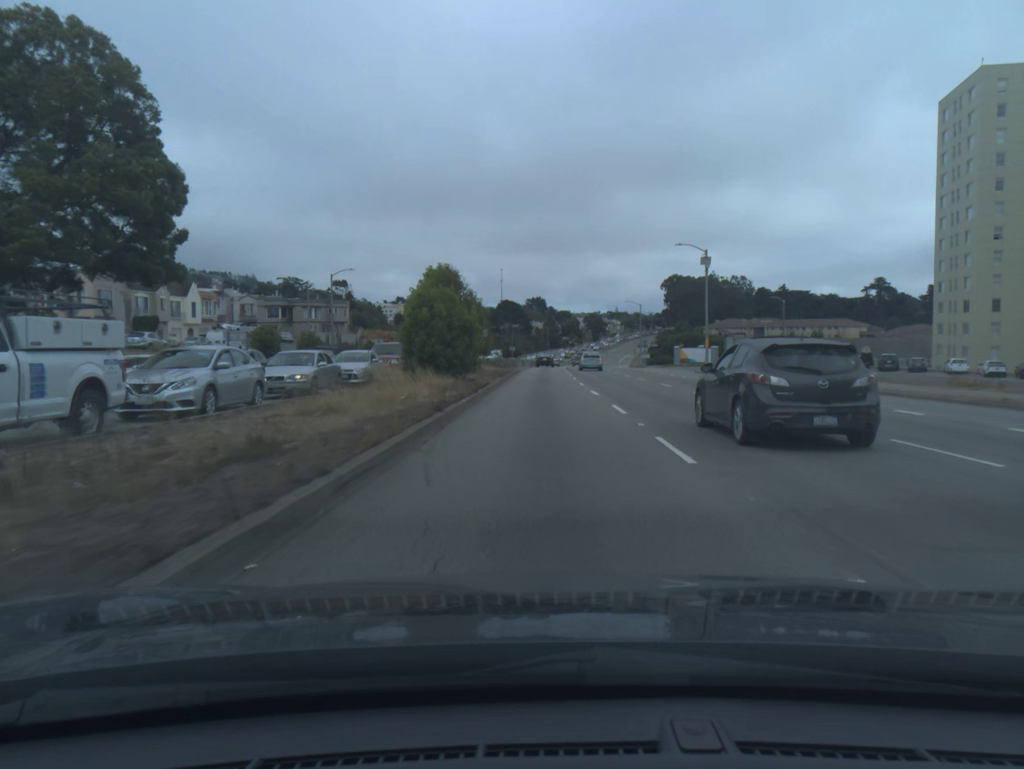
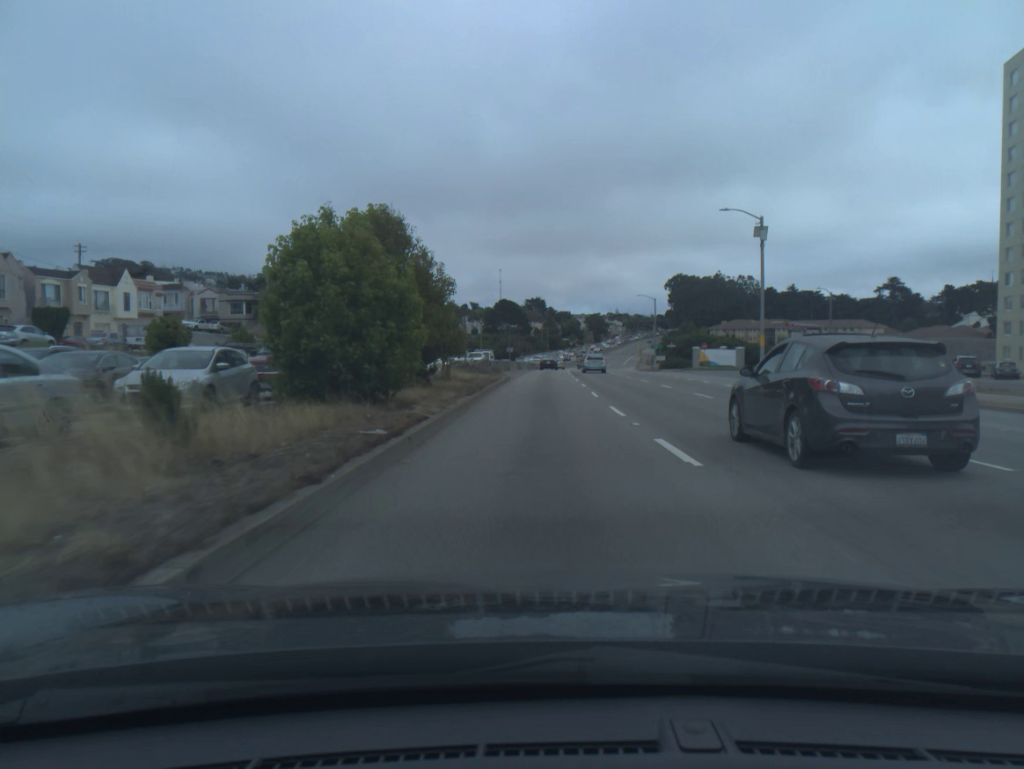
(0.0, +15.0) m; 0°
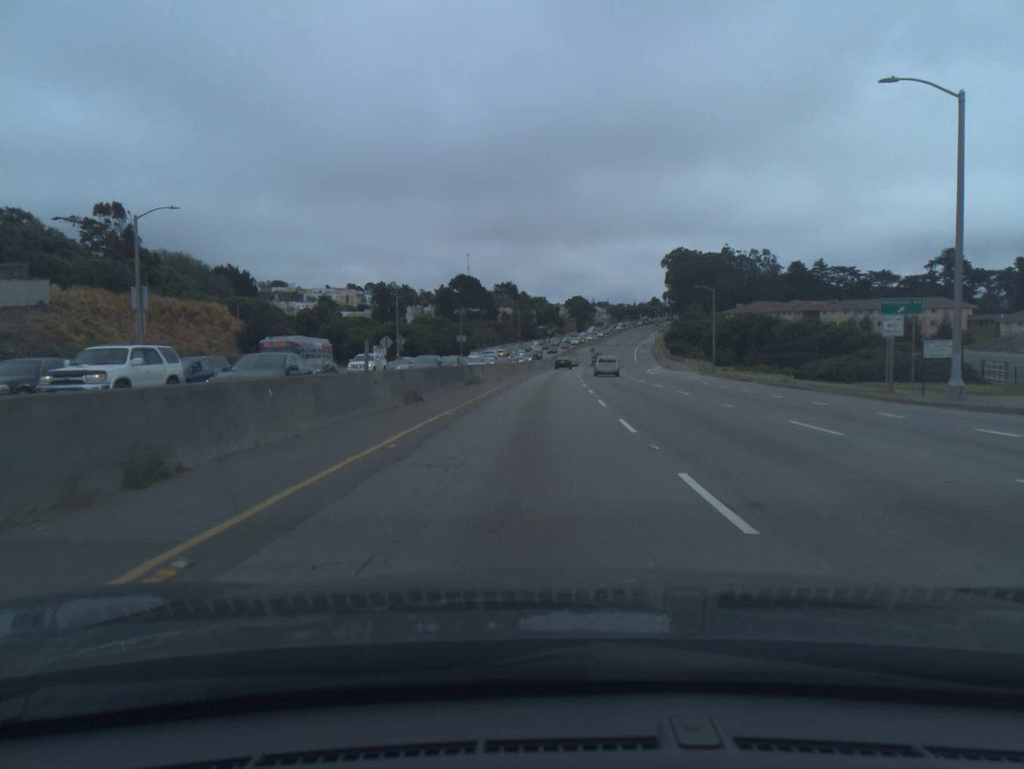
(+1.0, +76.9) m; +2°
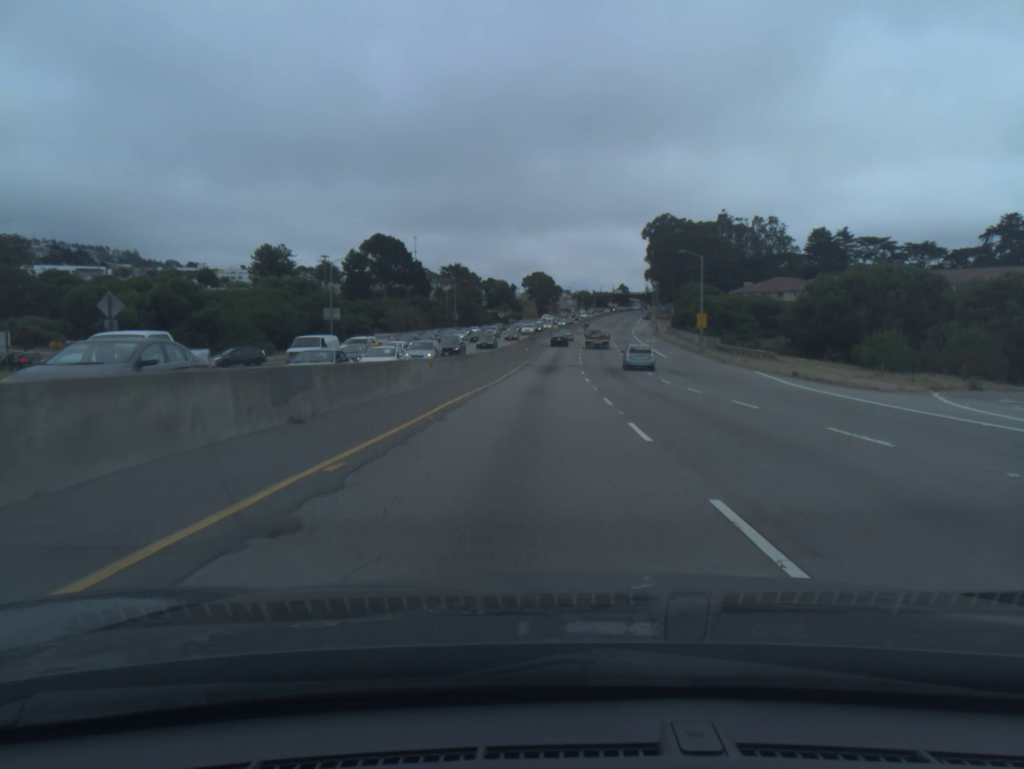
(+1.9, +68.6) m; +3°
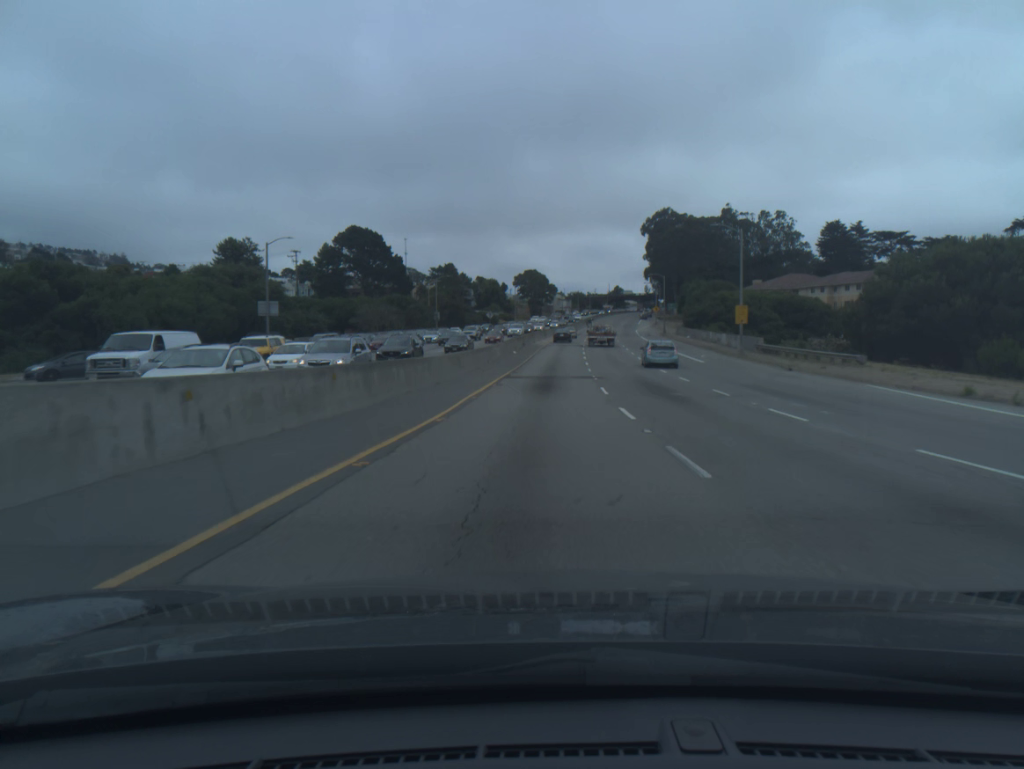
(+0.1, +17.9) m; 0°
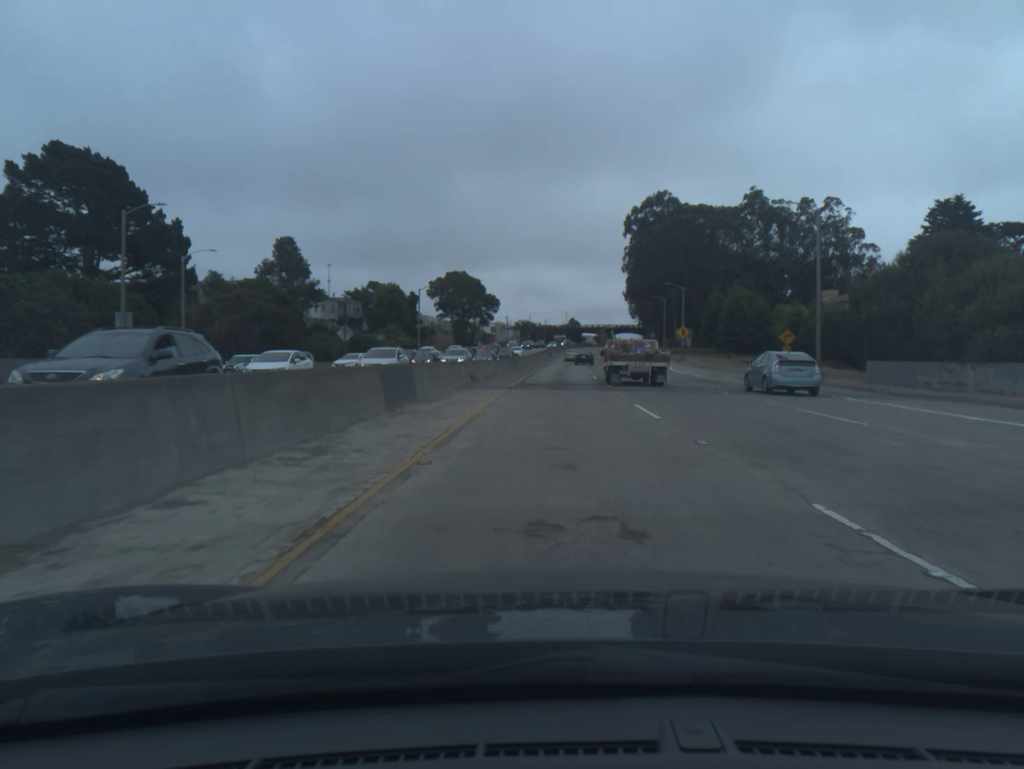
(+2.5, +87.9) m; +4°
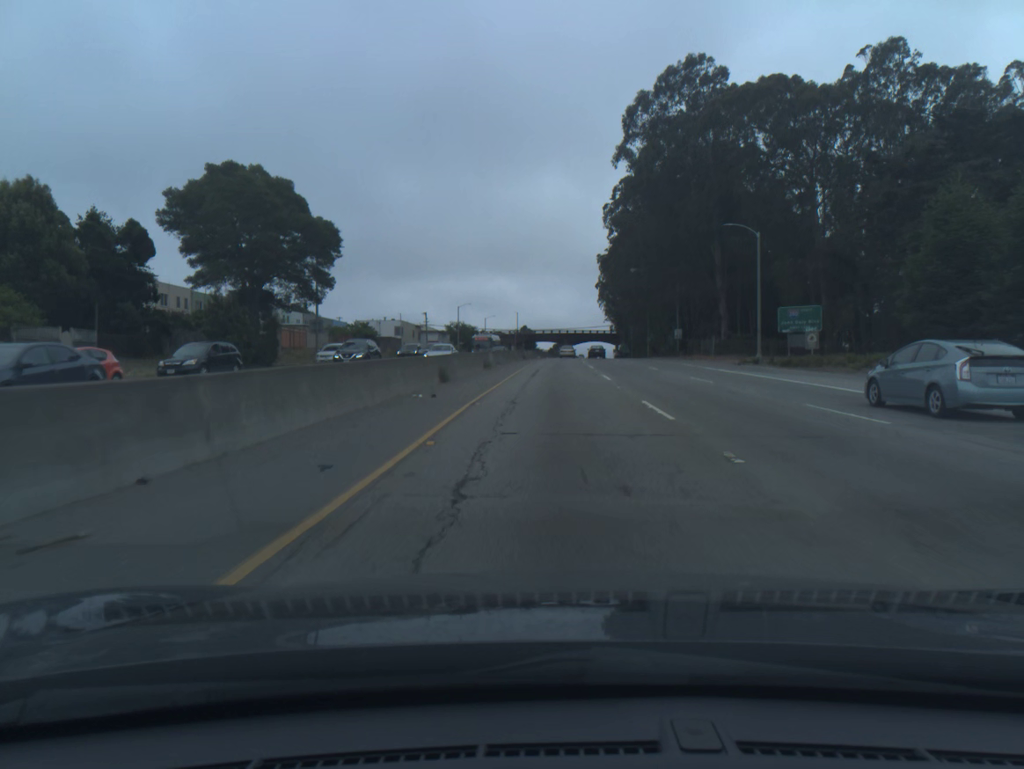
(+2.8, +84.4) m; +4°
